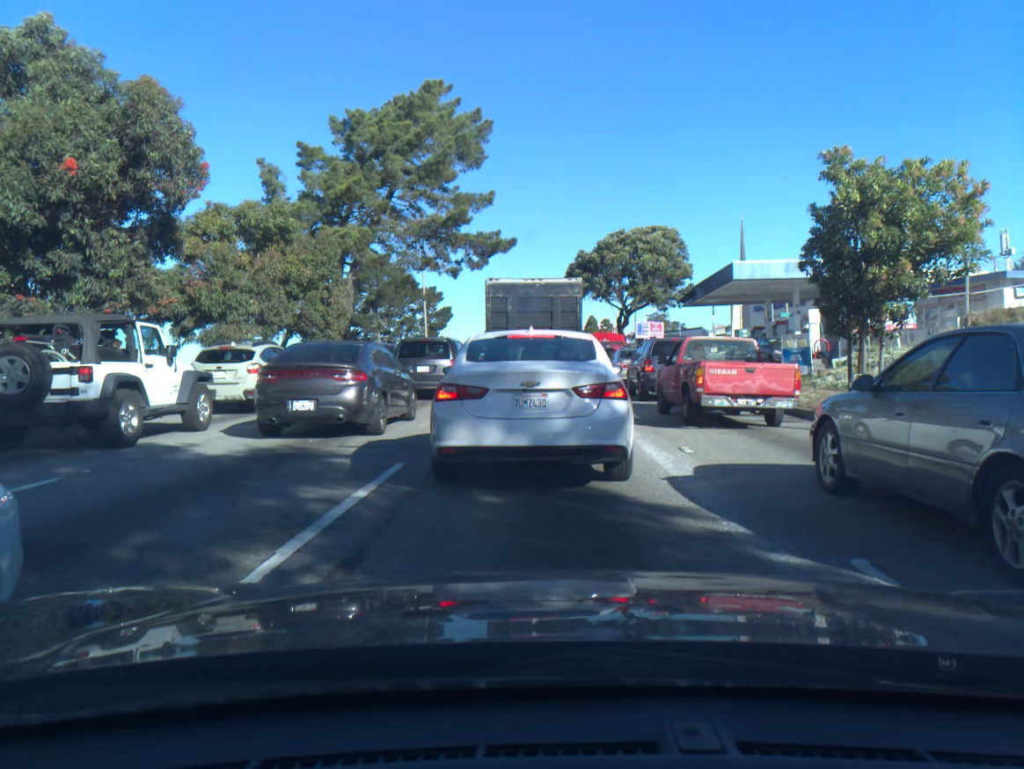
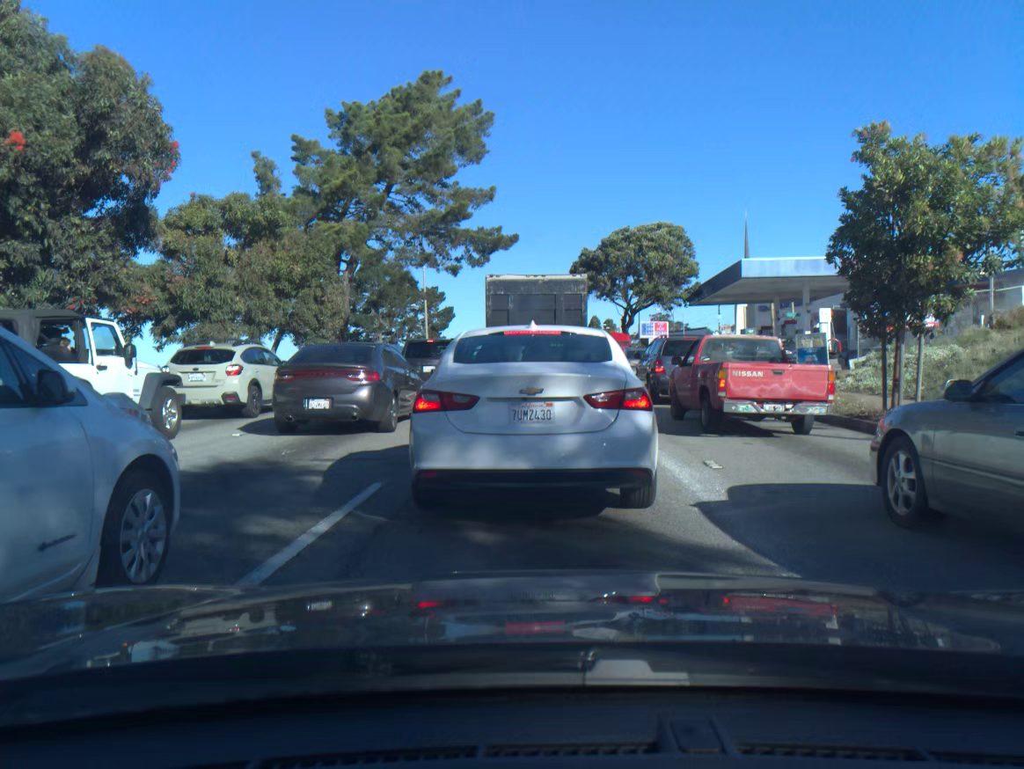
(-0.1, +1.2) m; 0°
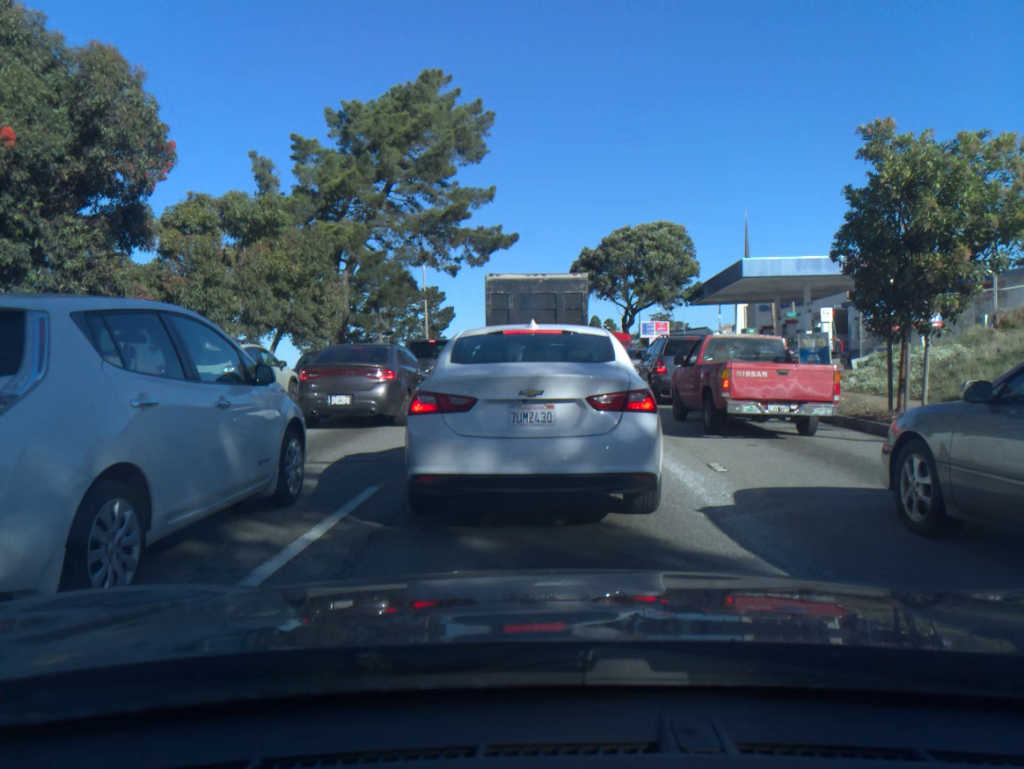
(0.0, +0.1) m; 0°
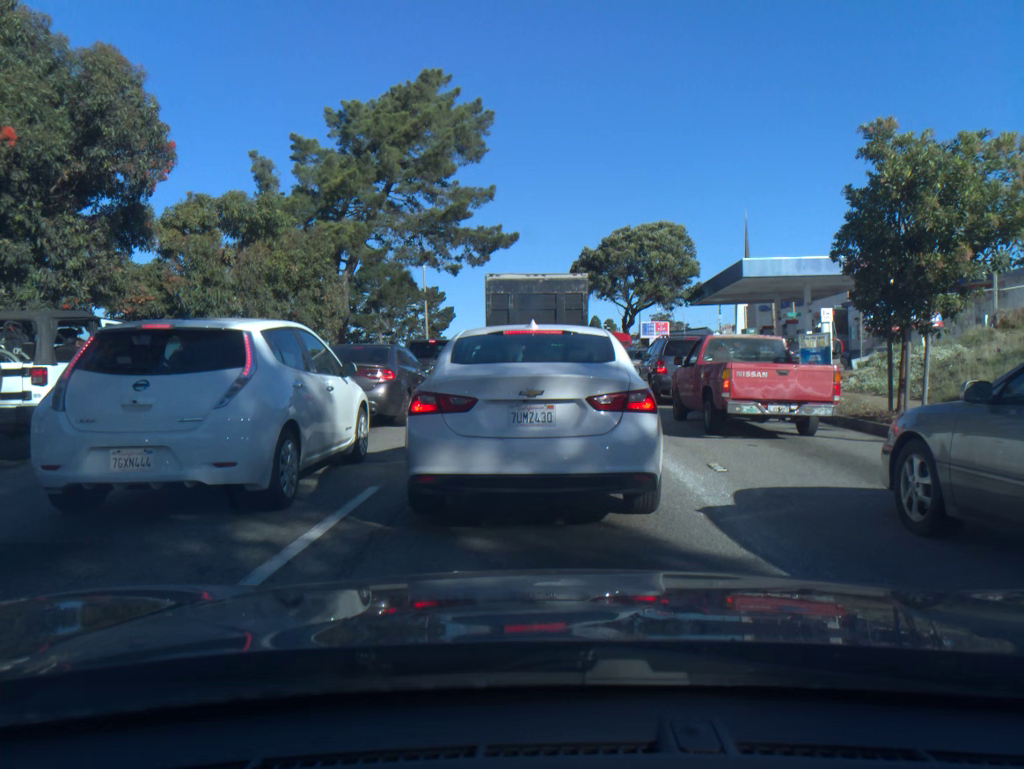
(0.0, 0.0) m; 0°
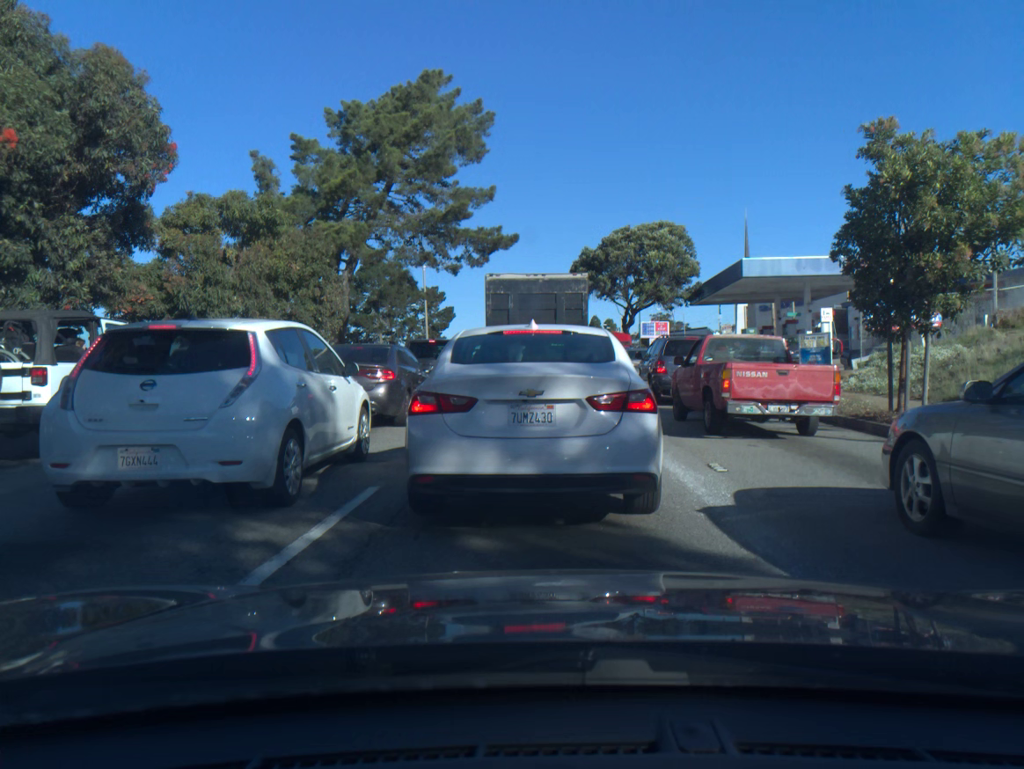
(0.0, 0.0) m; 0°
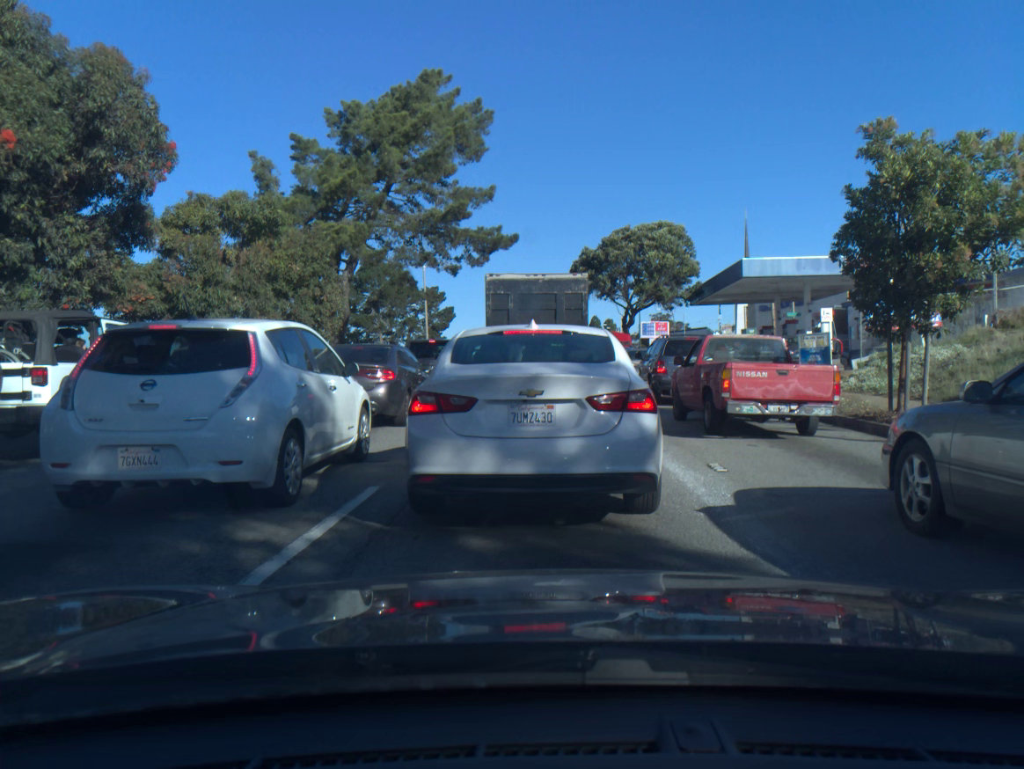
(0.0, 0.0) m; 0°
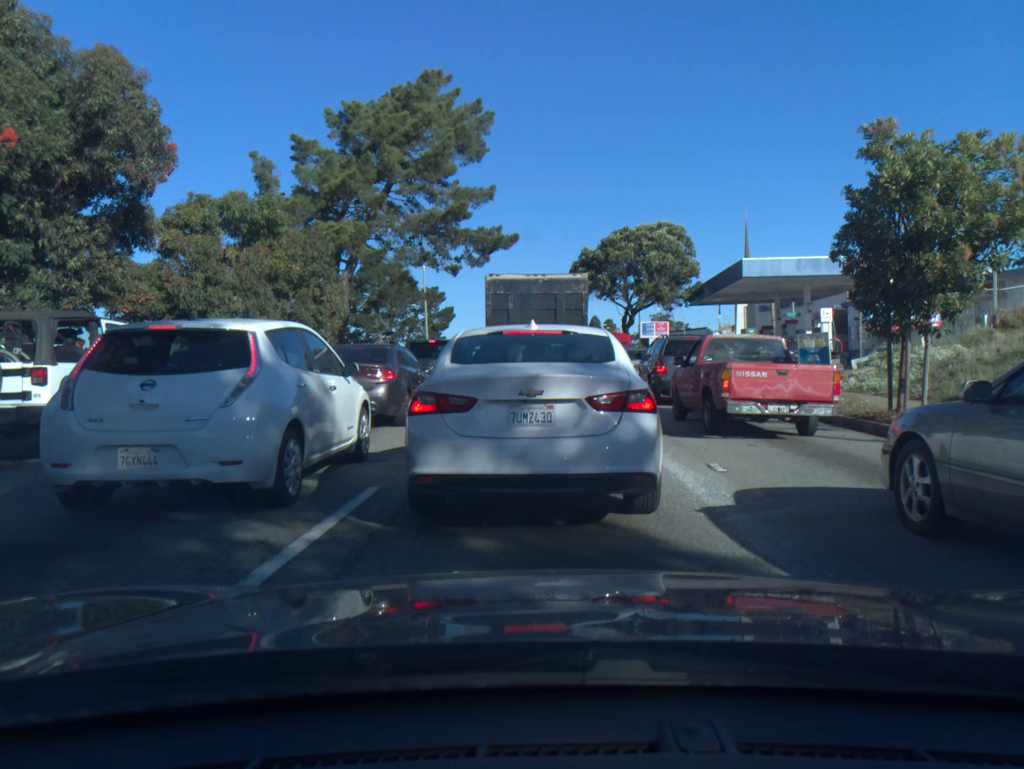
(0.0, 0.0) m; 0°
